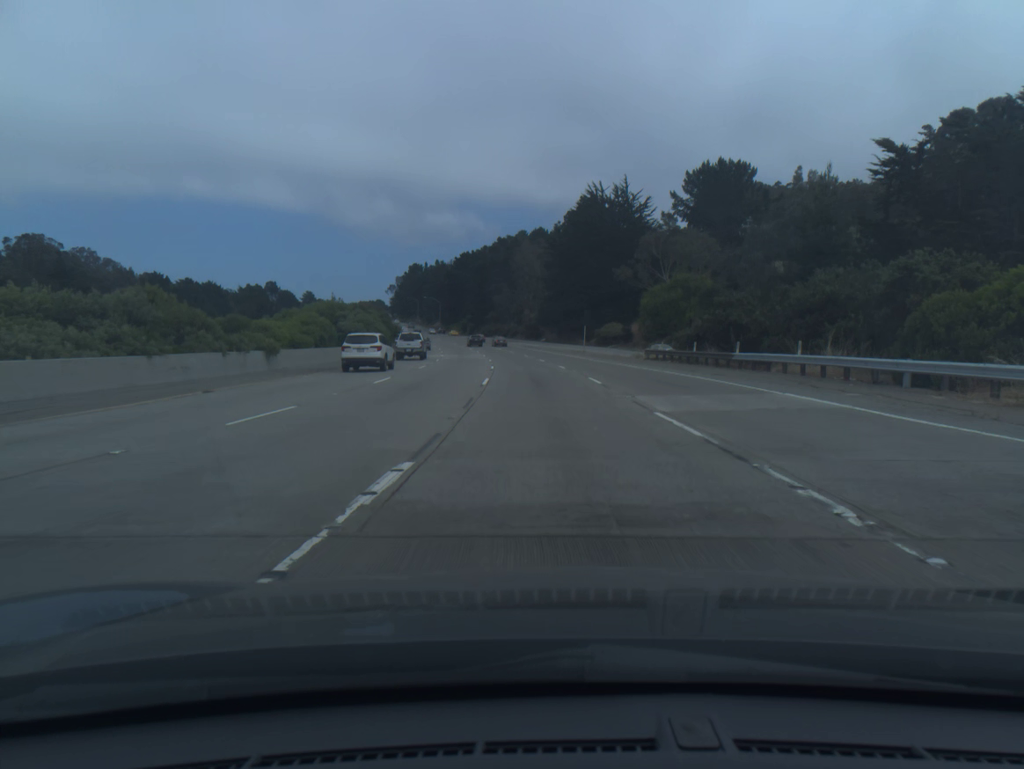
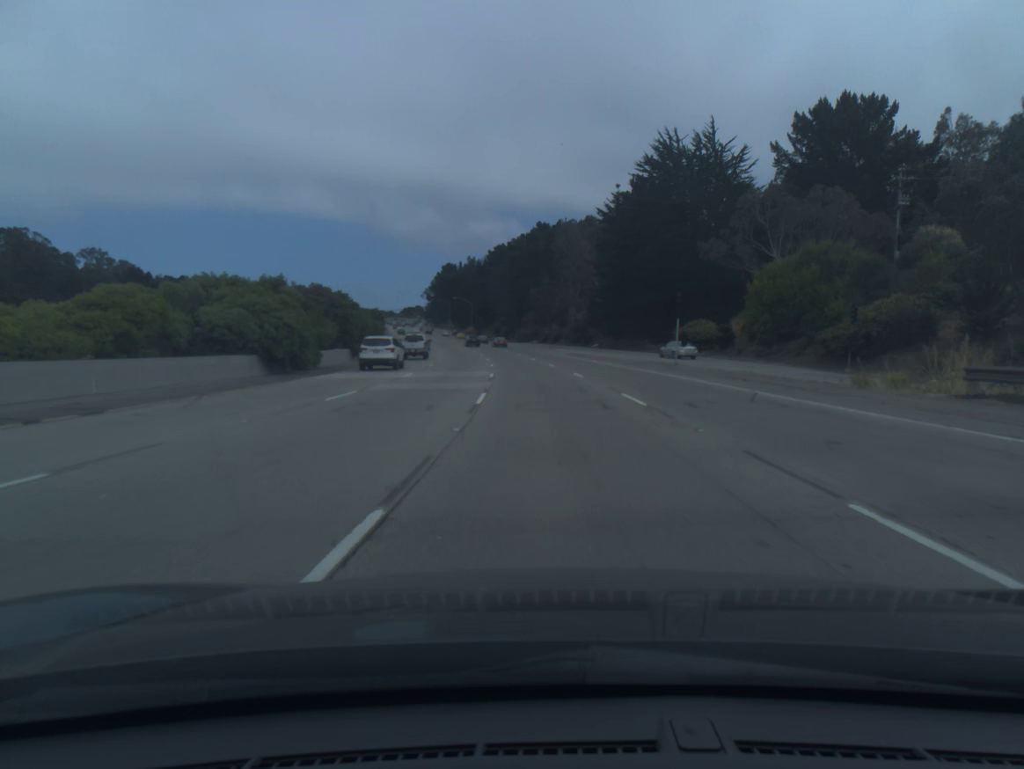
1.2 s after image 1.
(-1.0, +36.8) m; -3°
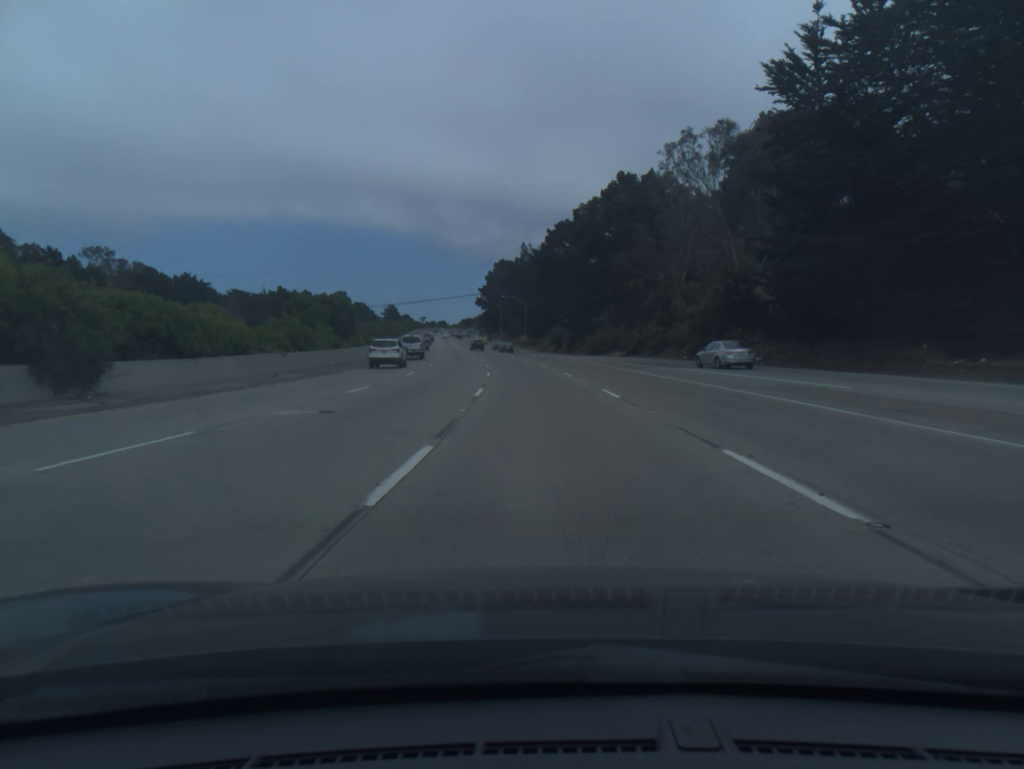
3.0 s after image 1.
(-2.2, +54.7) m; -5°
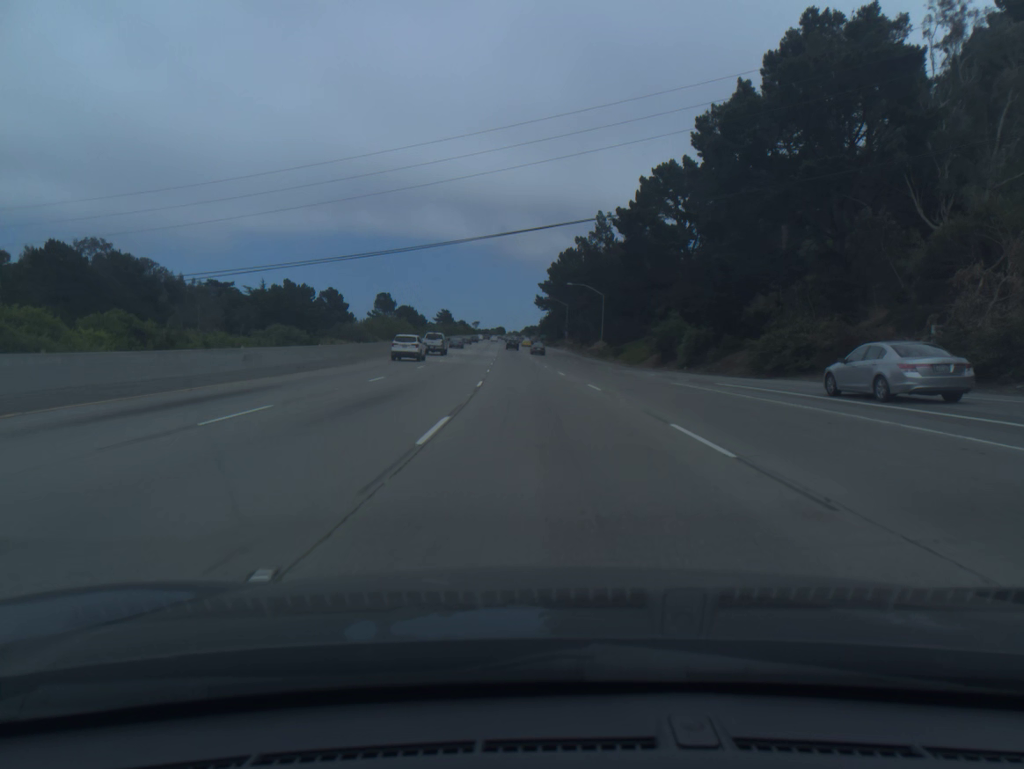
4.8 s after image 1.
(-2.4, +54.5) m; -5°
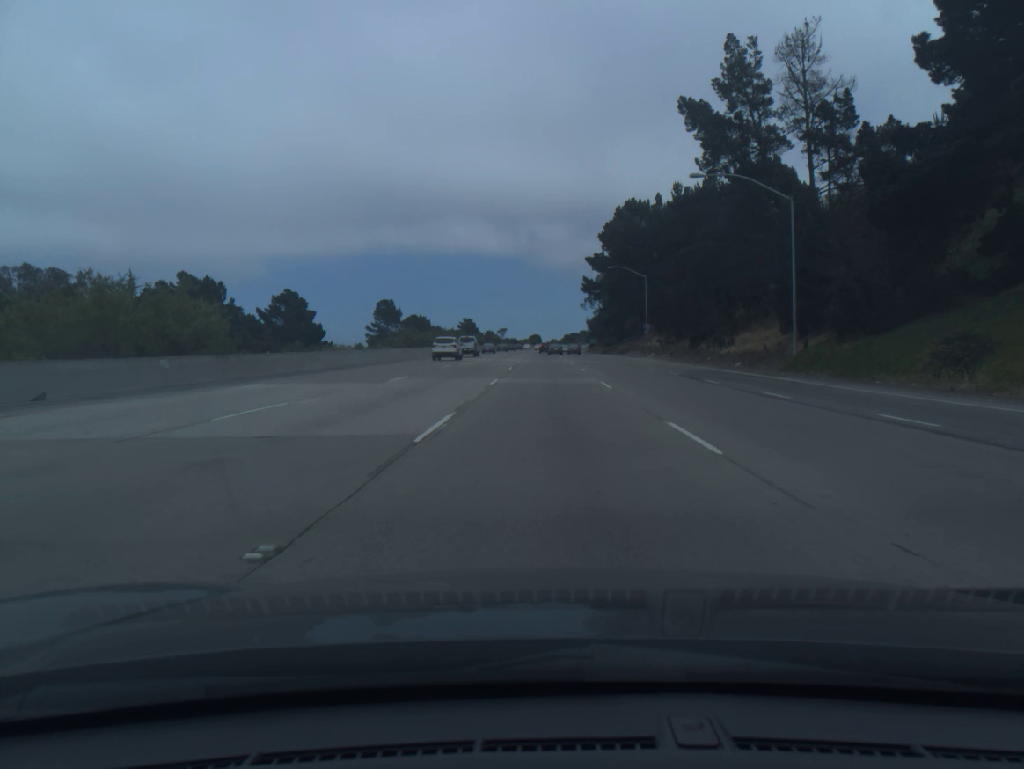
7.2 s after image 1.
(-2.6, +72.6) m; -3°
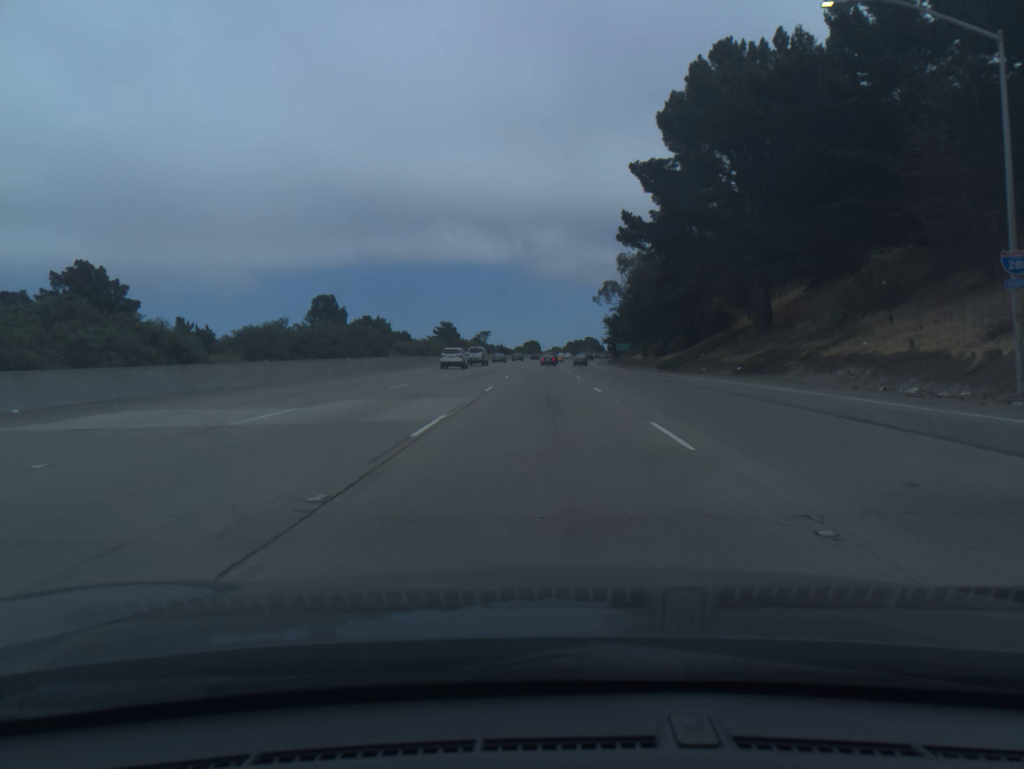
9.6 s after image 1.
(+0.1, +72.1) m; 0°
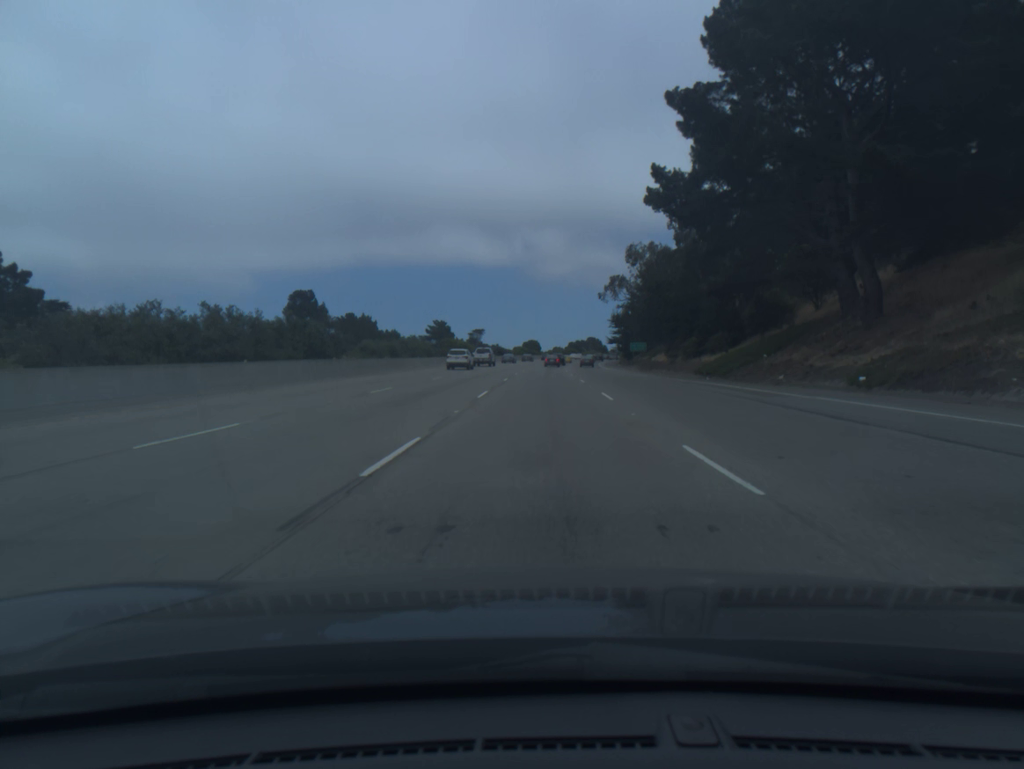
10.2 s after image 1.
(0.0, +17.9) m; 0°
